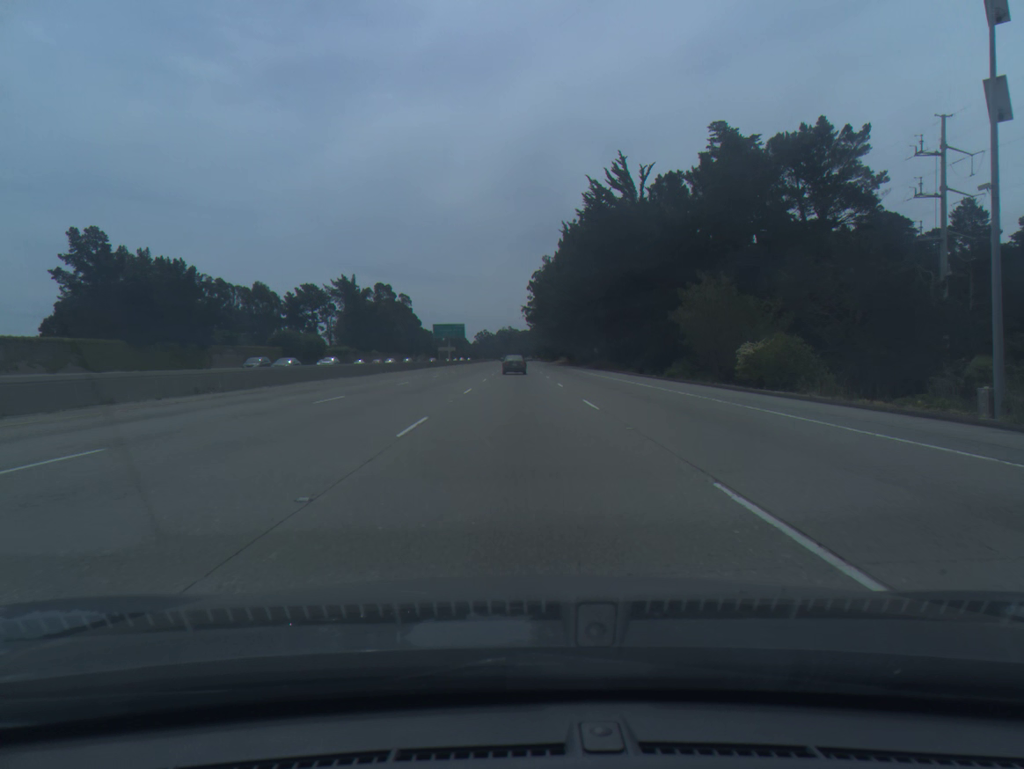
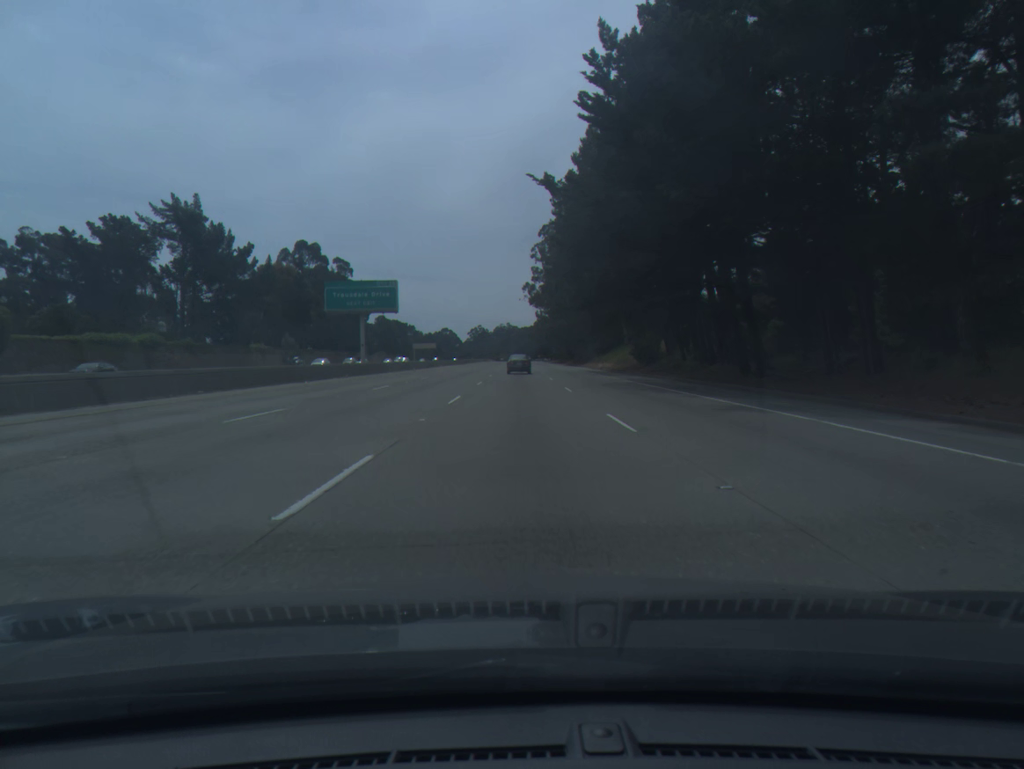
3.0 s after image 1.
(-0.1, +93.6) m; 0°
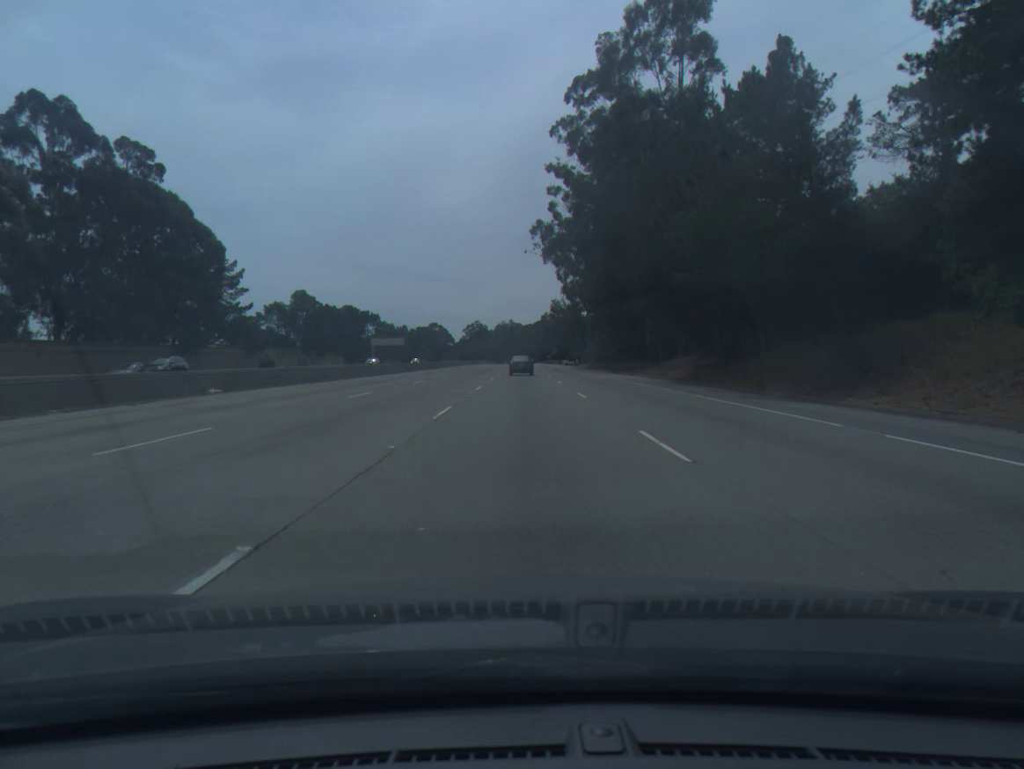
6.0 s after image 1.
(-0.3, +92.1) m; 0°
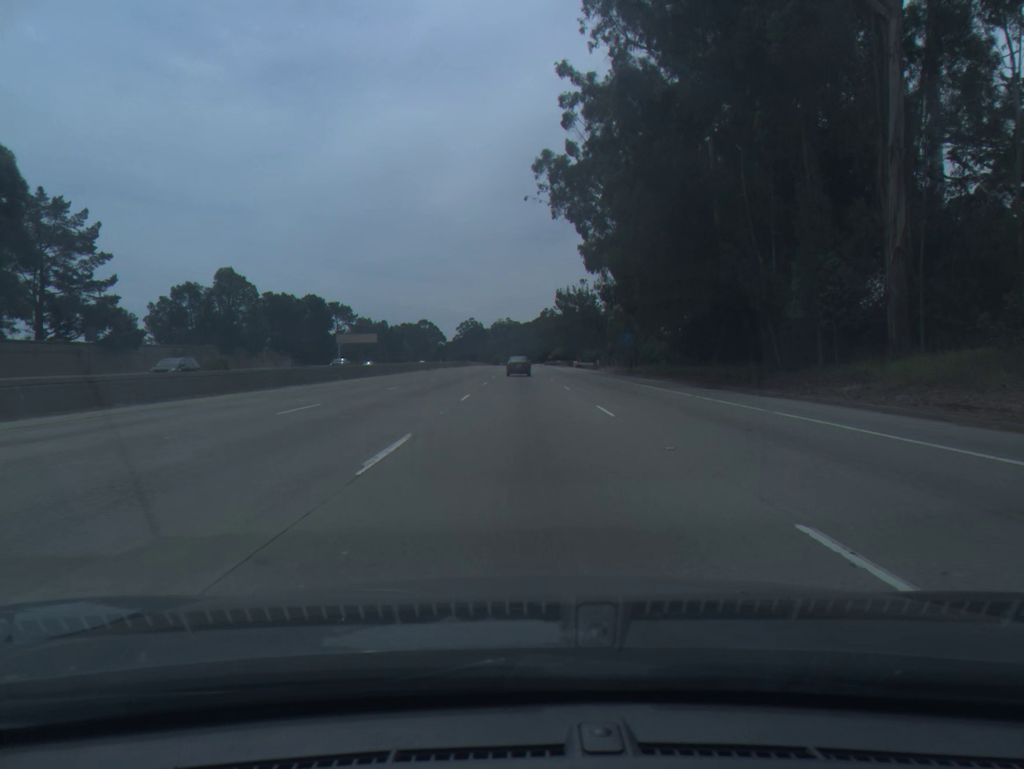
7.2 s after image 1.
(+0.1, +36.4) m; 0°
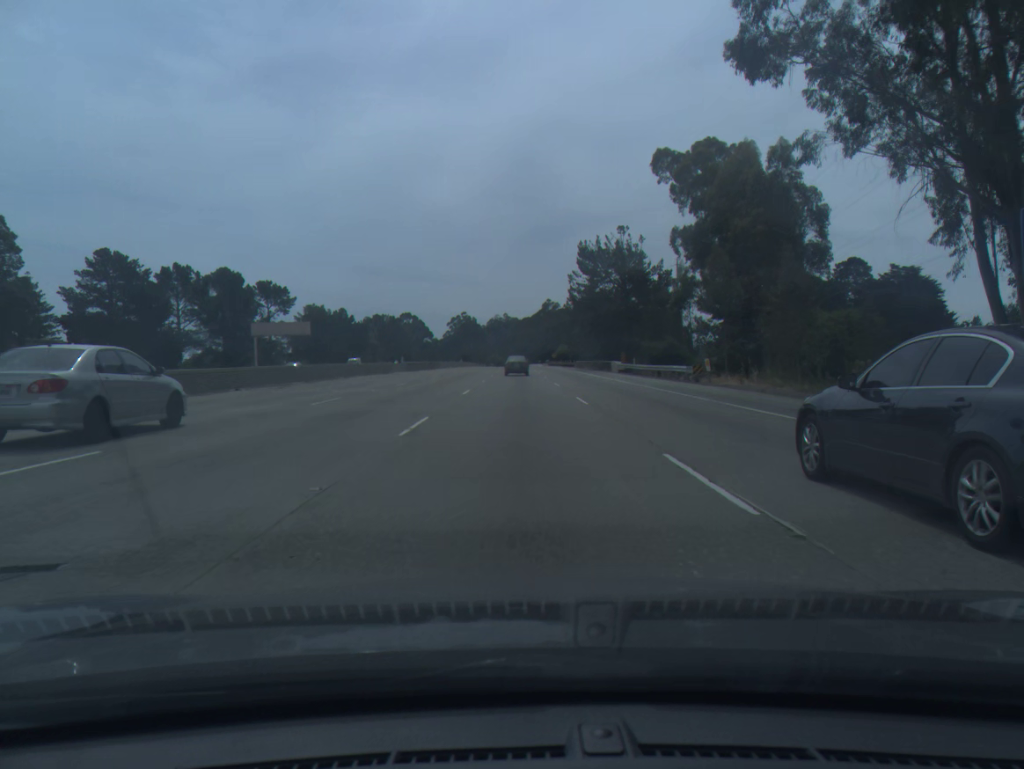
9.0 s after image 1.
(+0.1, +54.3) m; 0°
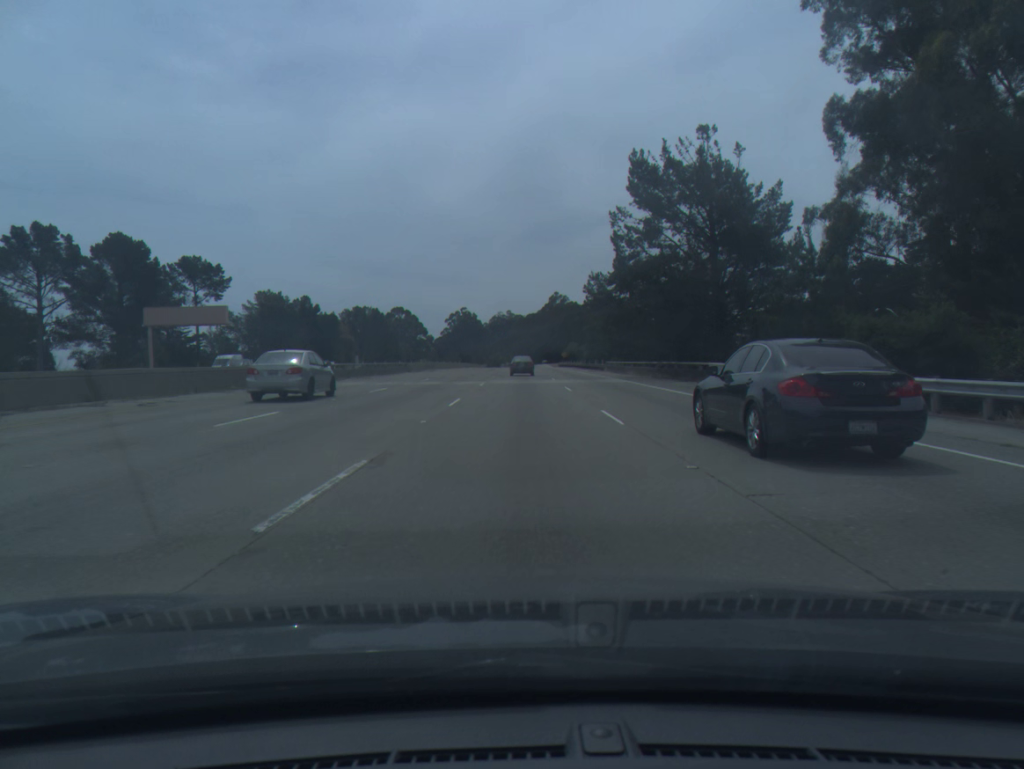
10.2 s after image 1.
(-0.1, +36.1) m; 0°
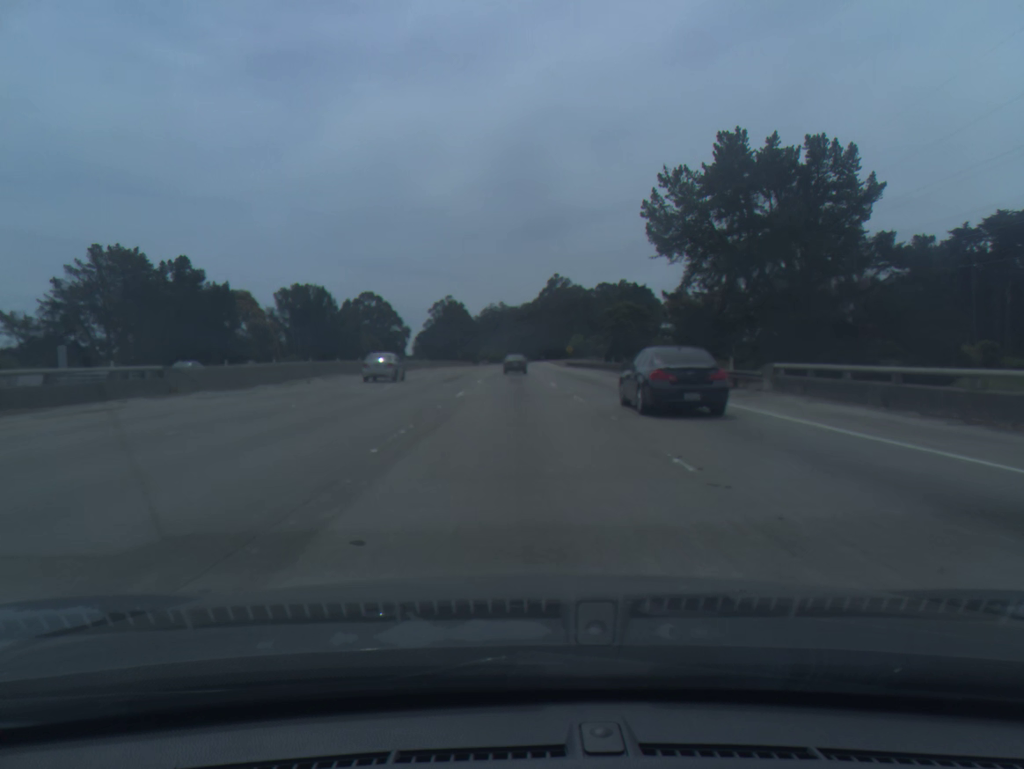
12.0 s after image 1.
(+0.2, +54.0) m; 0°
